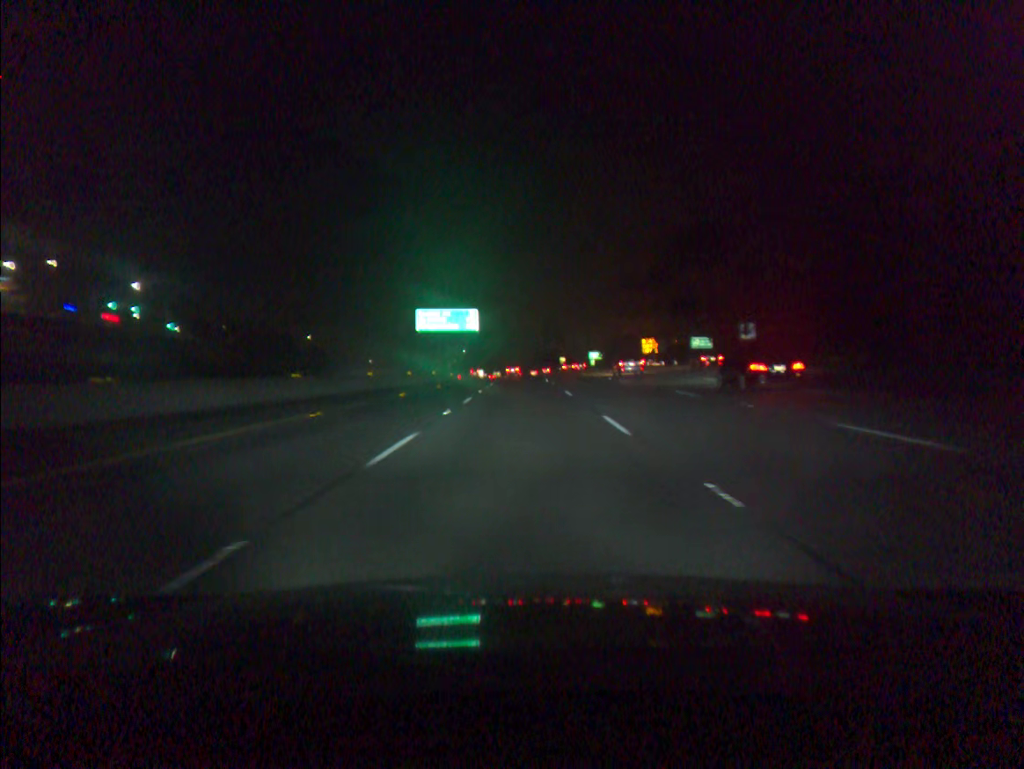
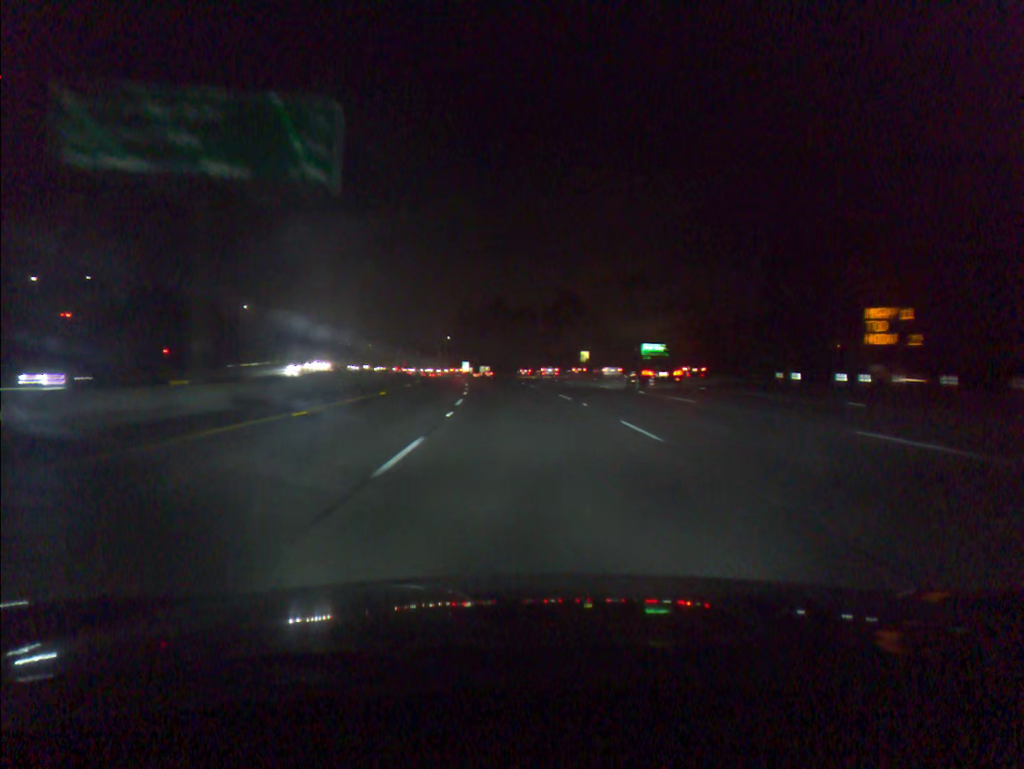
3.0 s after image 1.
(+0.2, +73.8) m; 0°
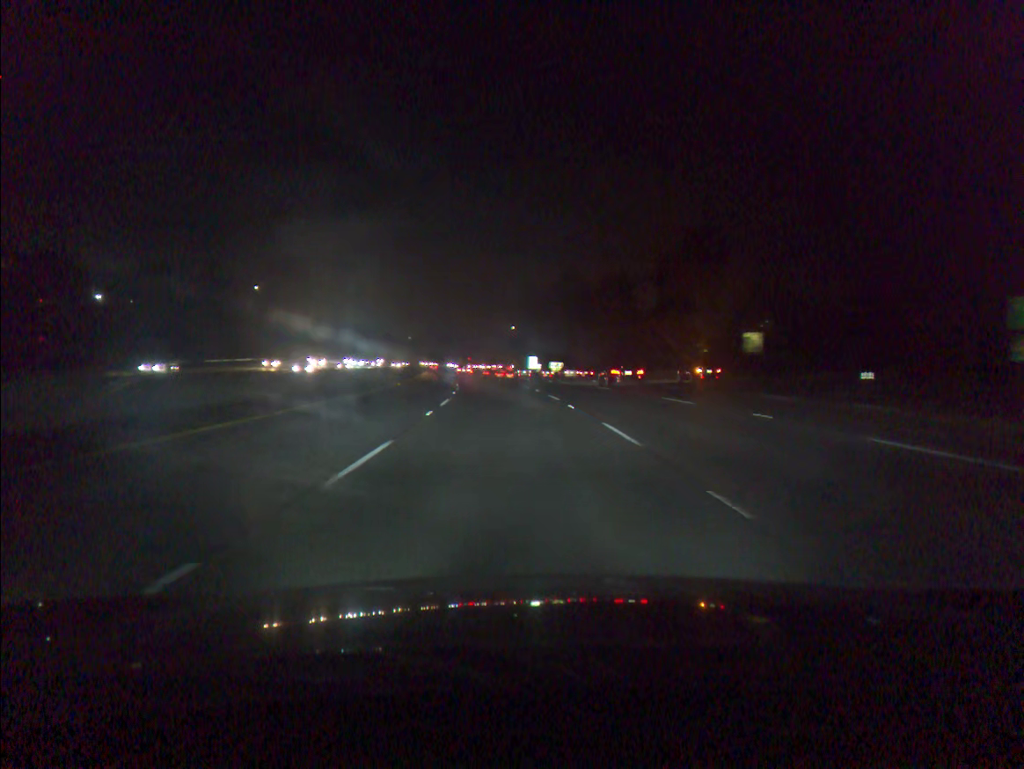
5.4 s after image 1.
(-2.1, +59.2) m; -5°
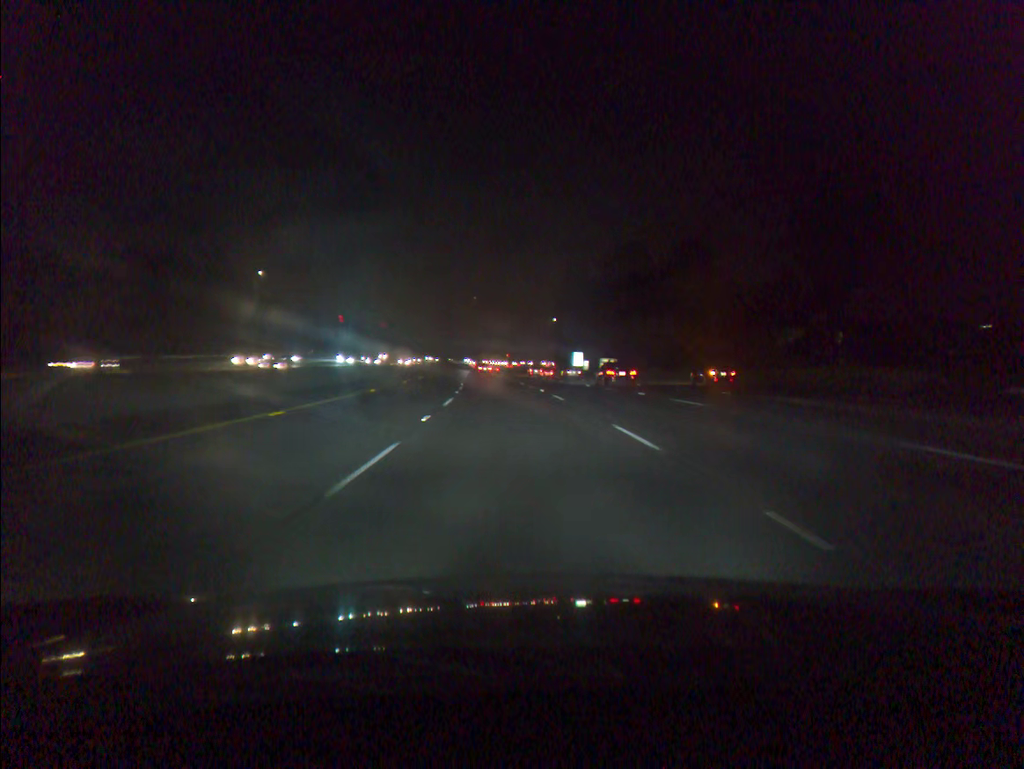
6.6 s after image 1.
(-0.8, +29.9) m; -3°
